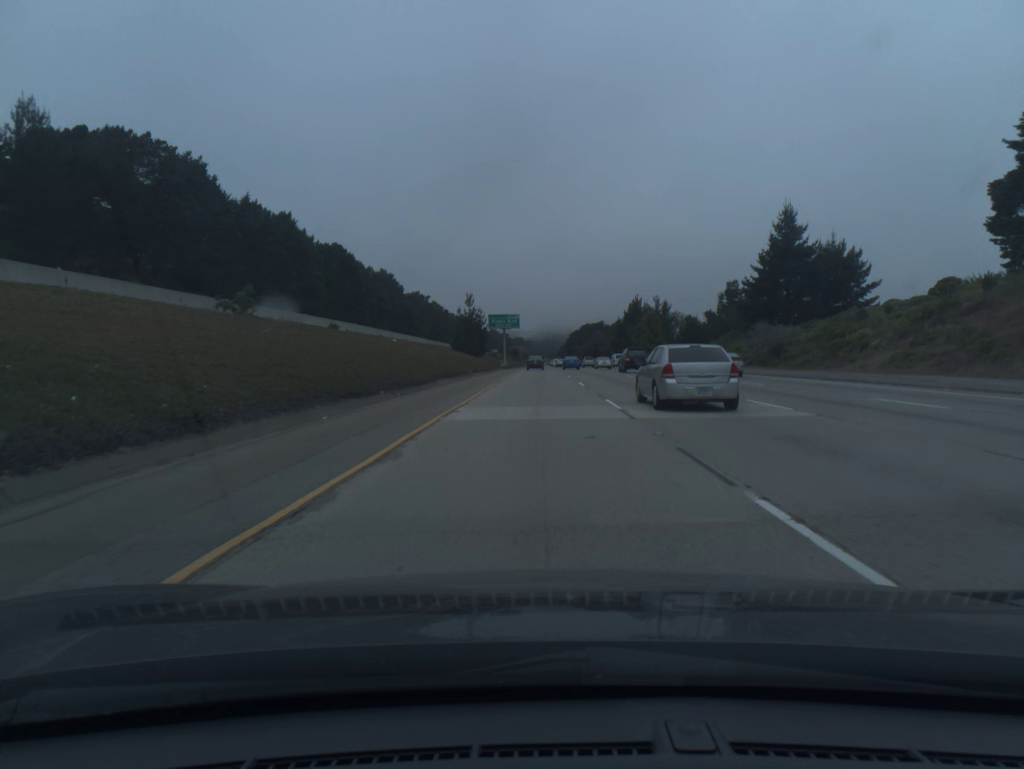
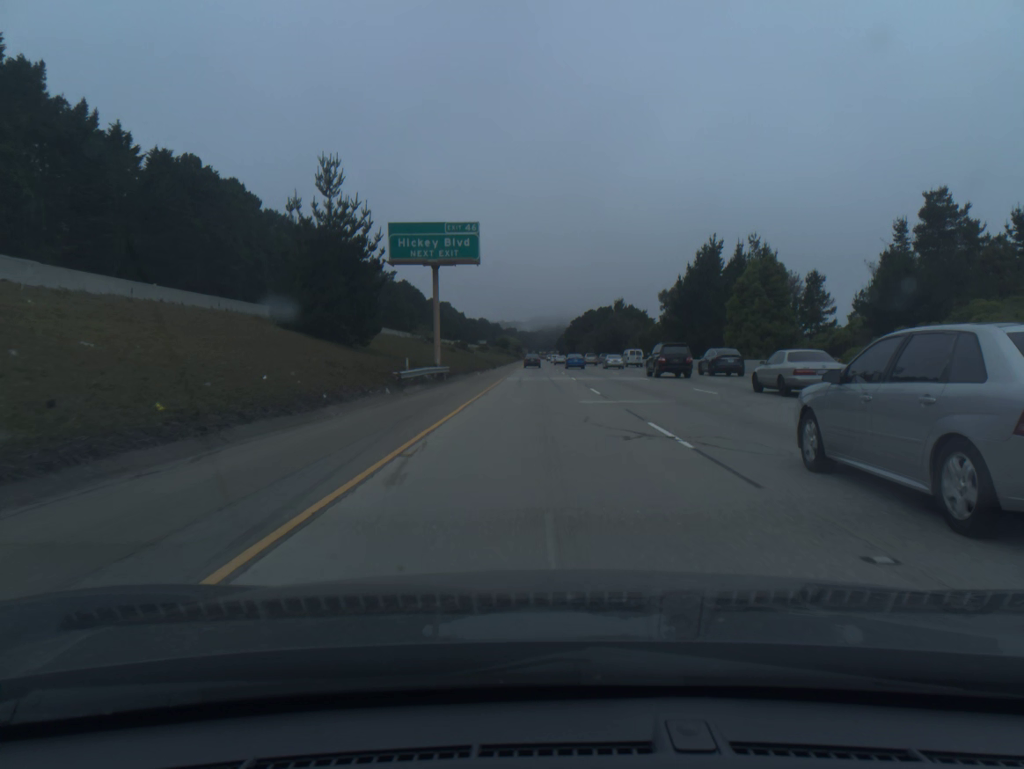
(0.0, +80.4) m; 0°
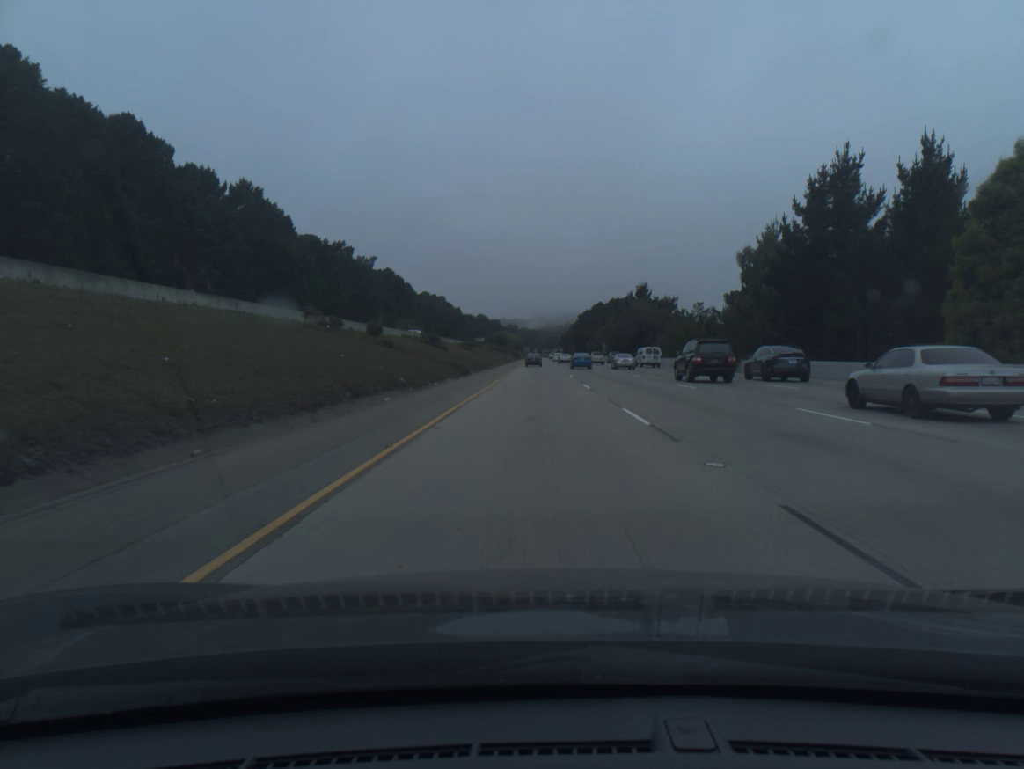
(0.0, +40.7) m; 0°
